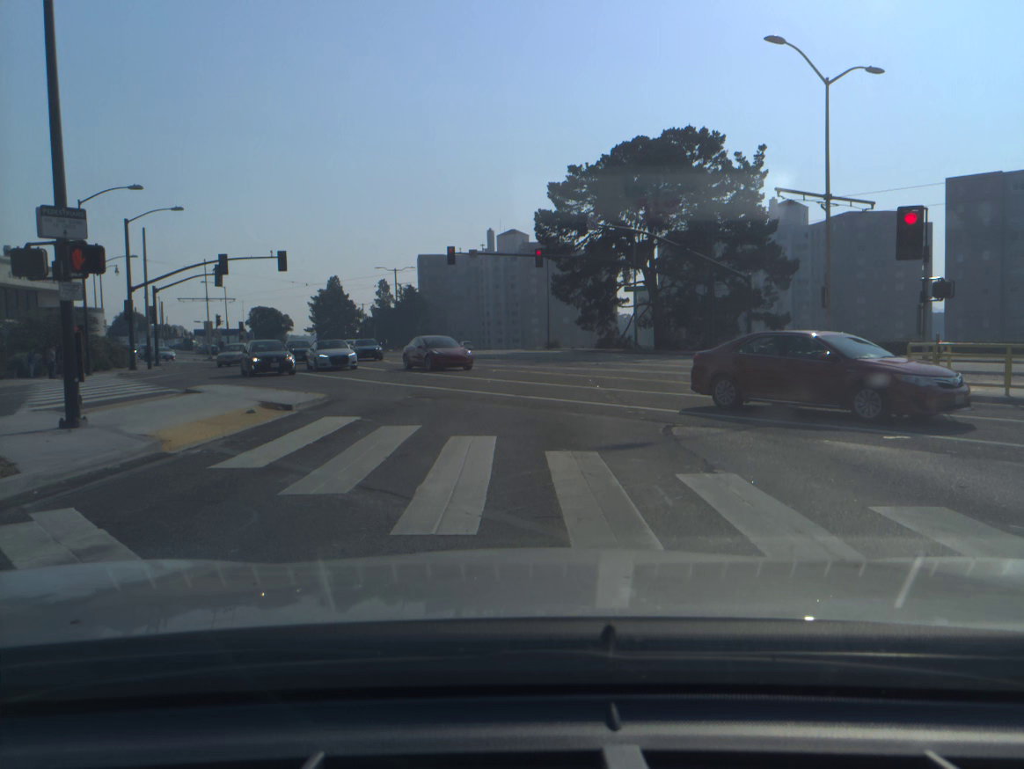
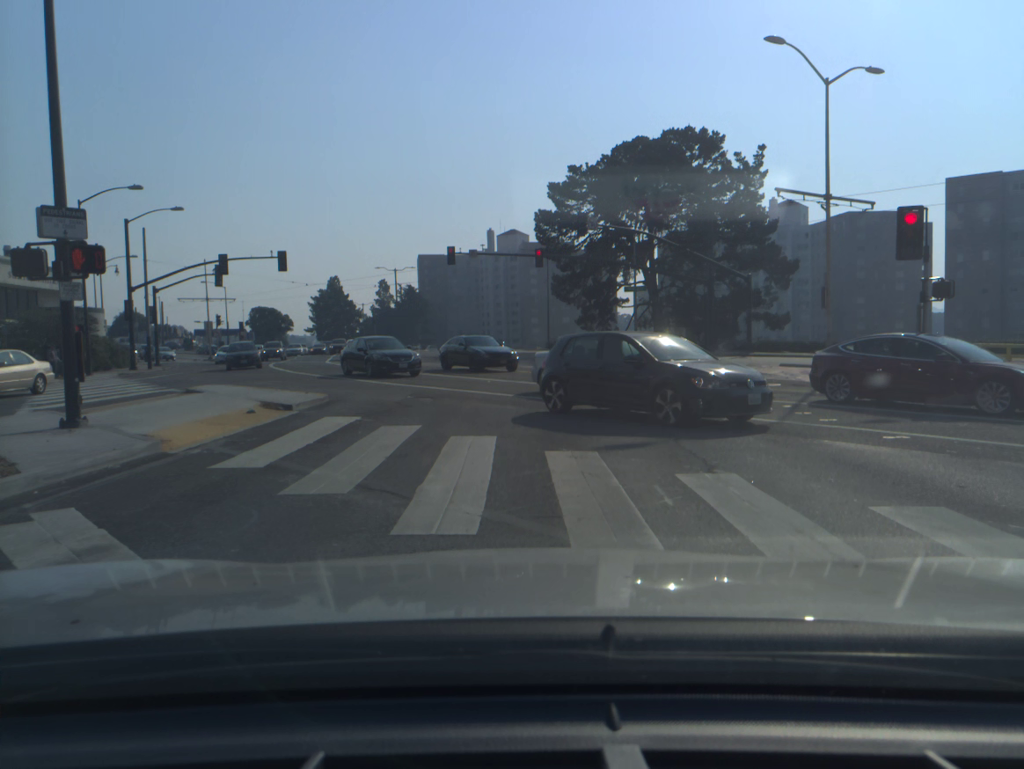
(0.0, 0.0) m; 0°
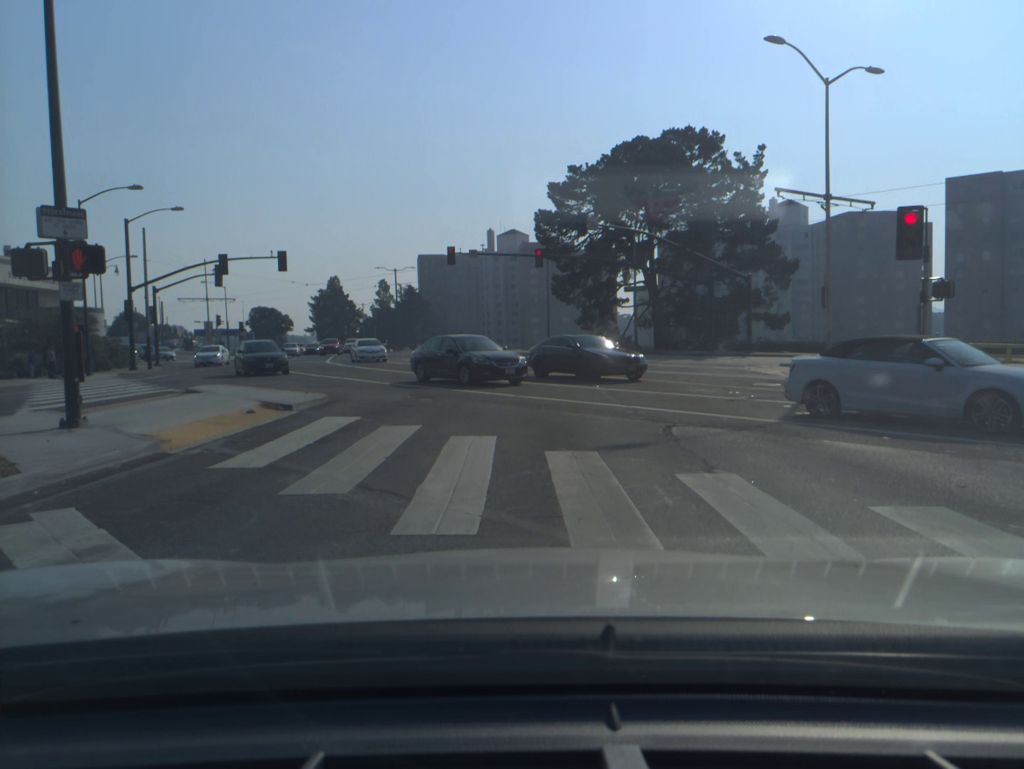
(0.0, 0.0) m; 0°
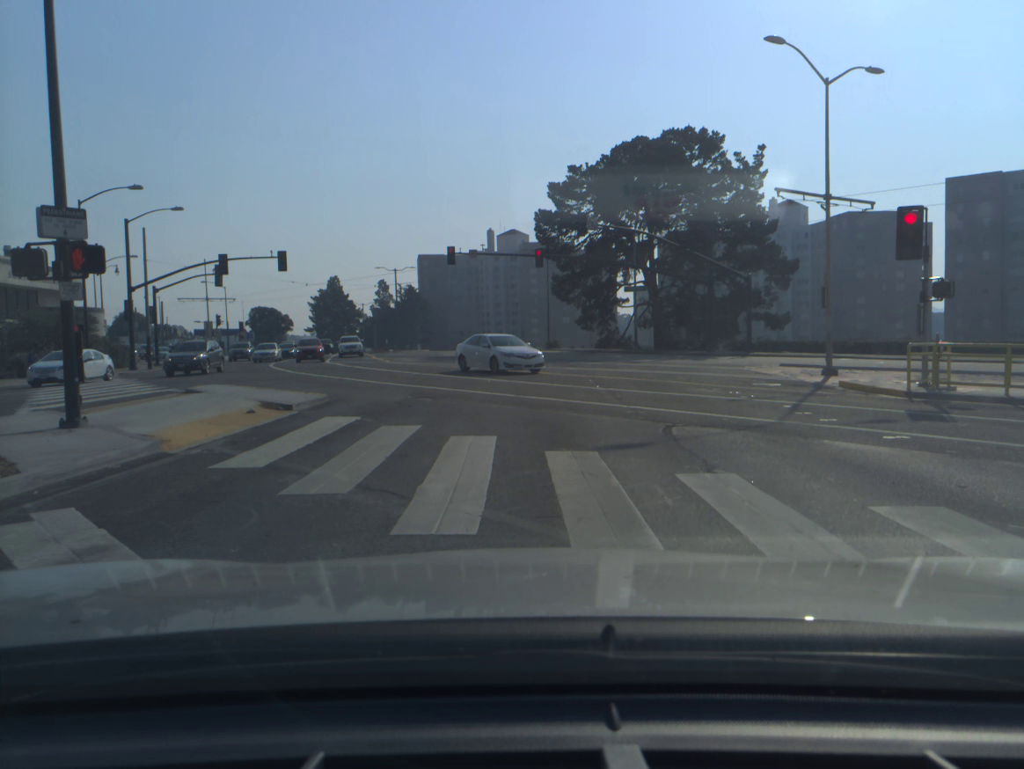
(0.0, 0.0) m; 0°
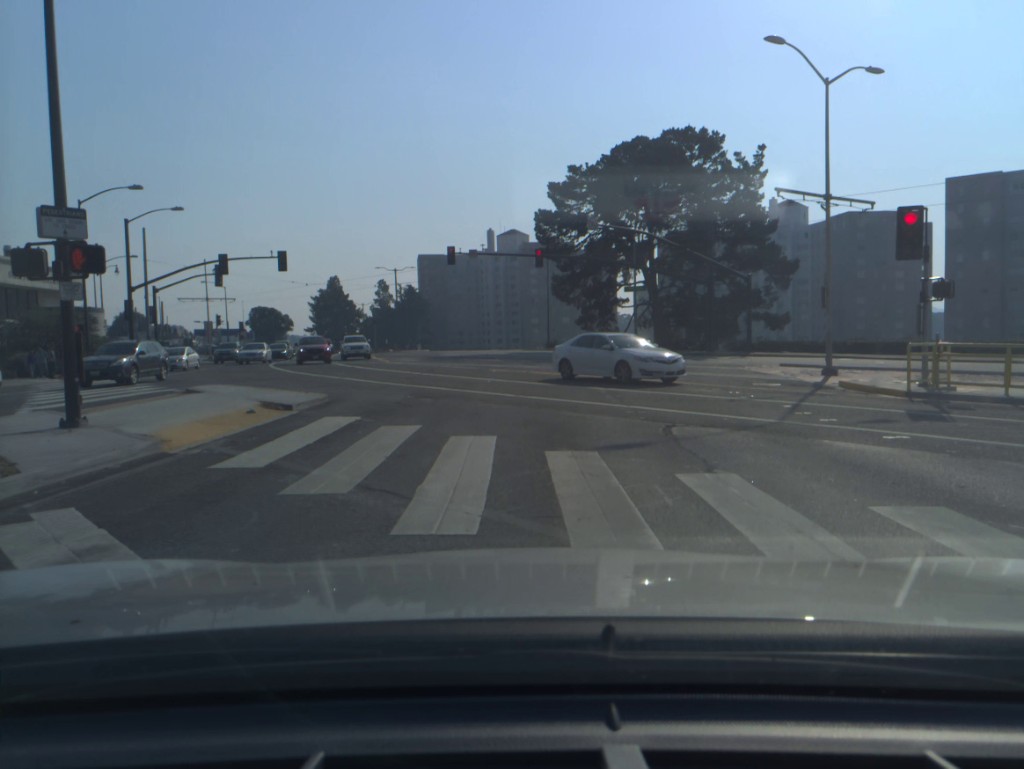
(0.0, 0.0) m; 0°
